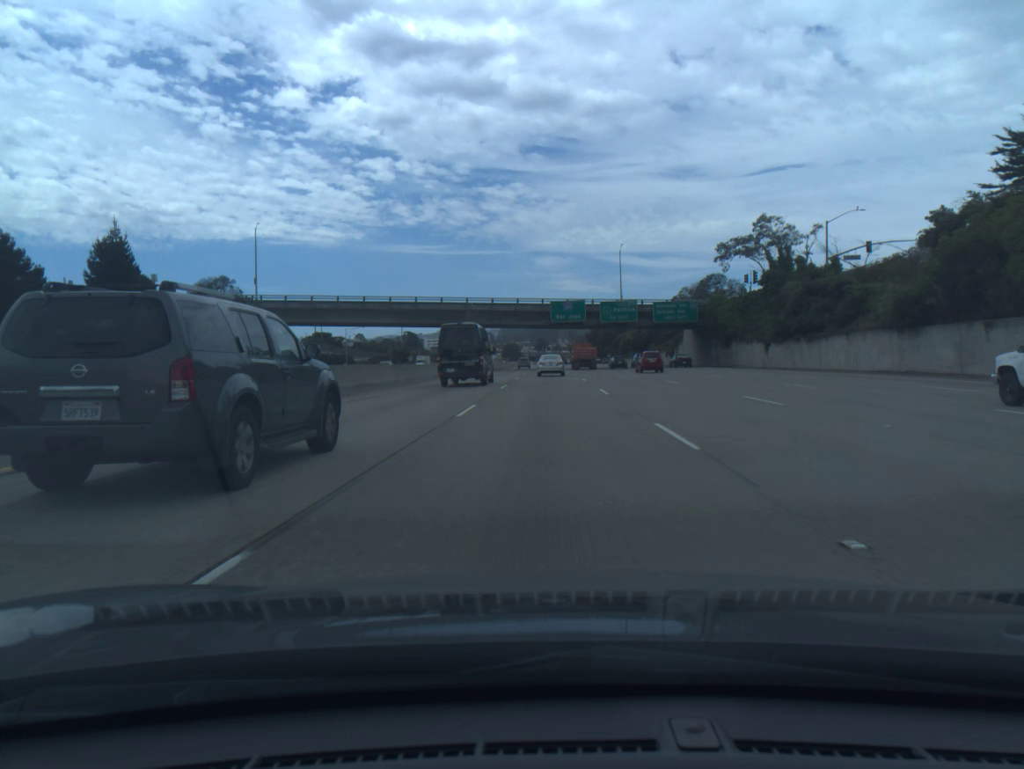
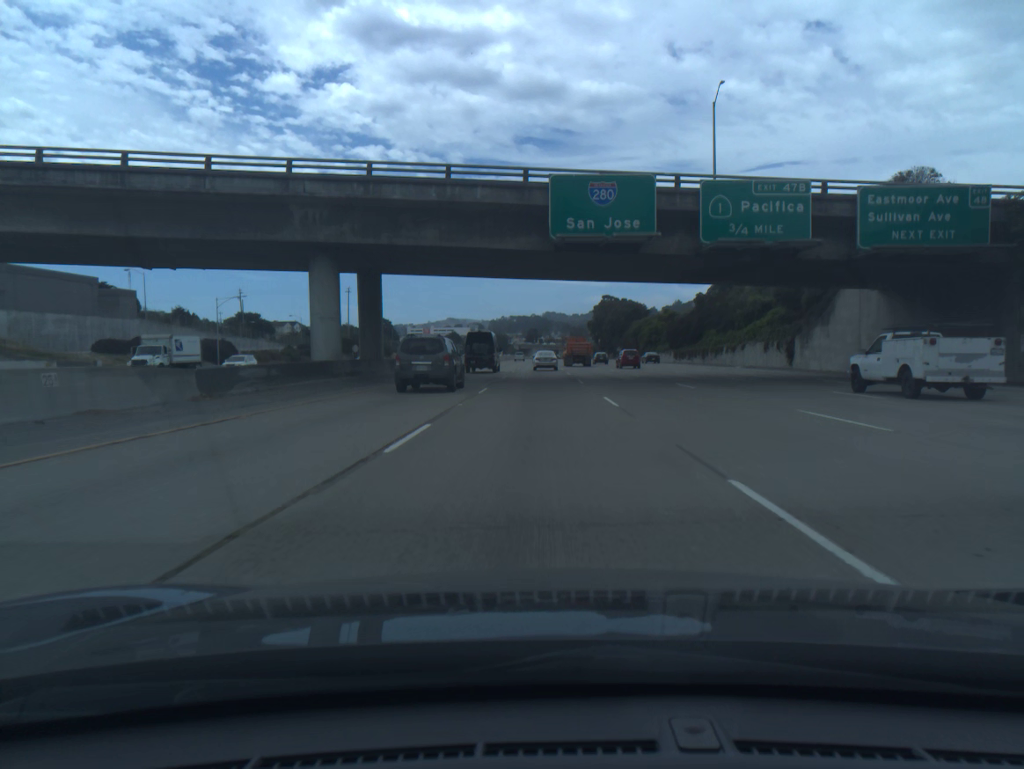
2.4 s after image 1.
(+0.7, +64.8) m; +1°
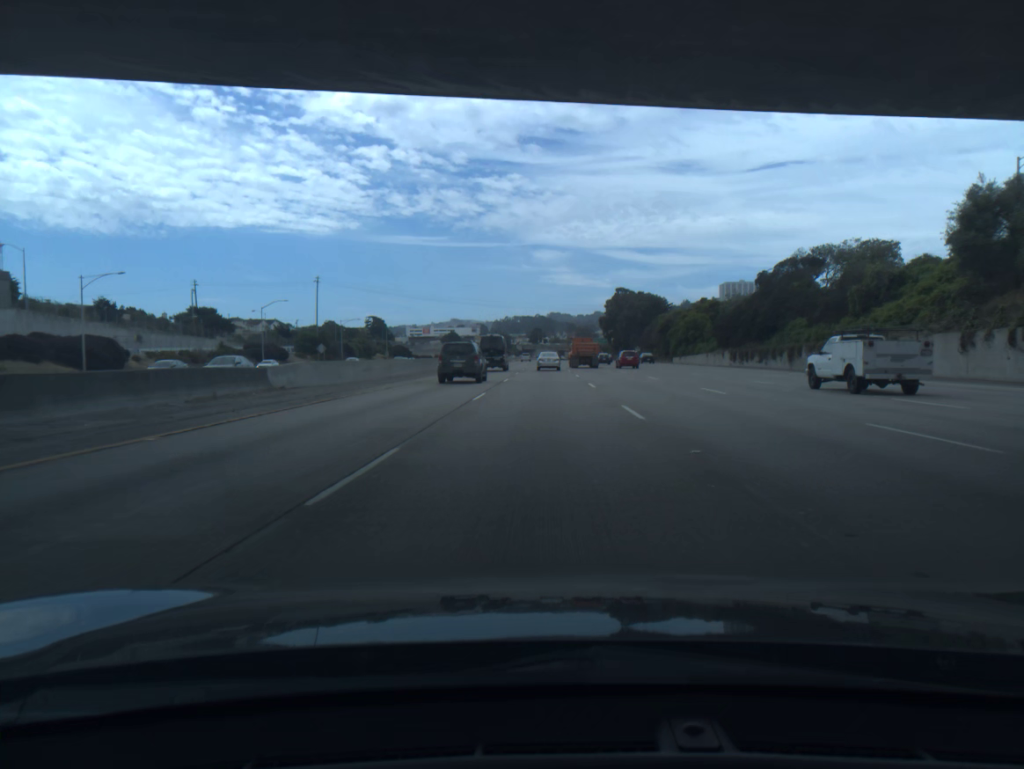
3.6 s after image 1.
(-0.1, +33.0) m; 0°
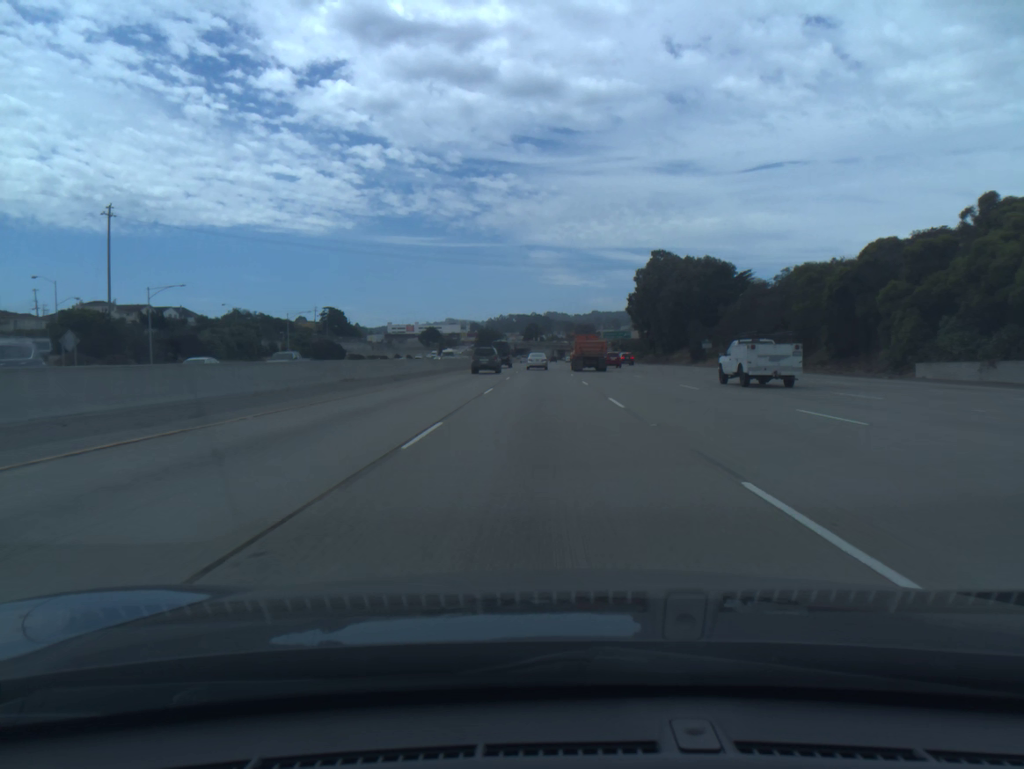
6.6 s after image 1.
(+0.3, +83.8) m; 0°
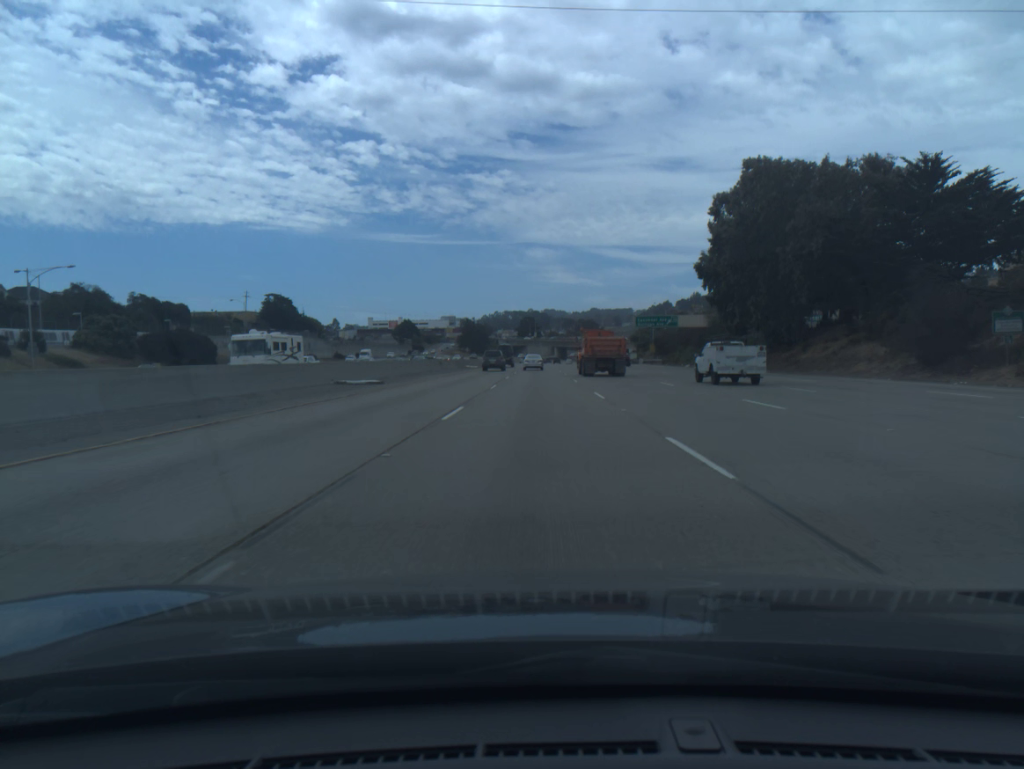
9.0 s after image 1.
(0.0, +68.7) m; 0°
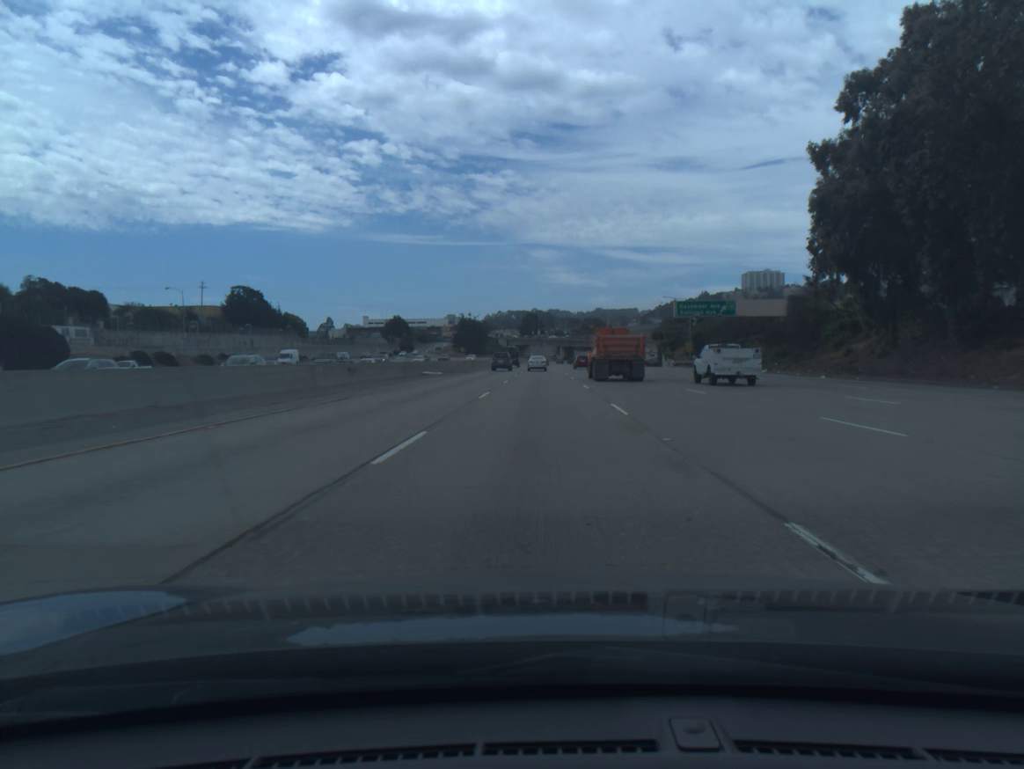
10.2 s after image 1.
(0.0, +35.0) m; 0°
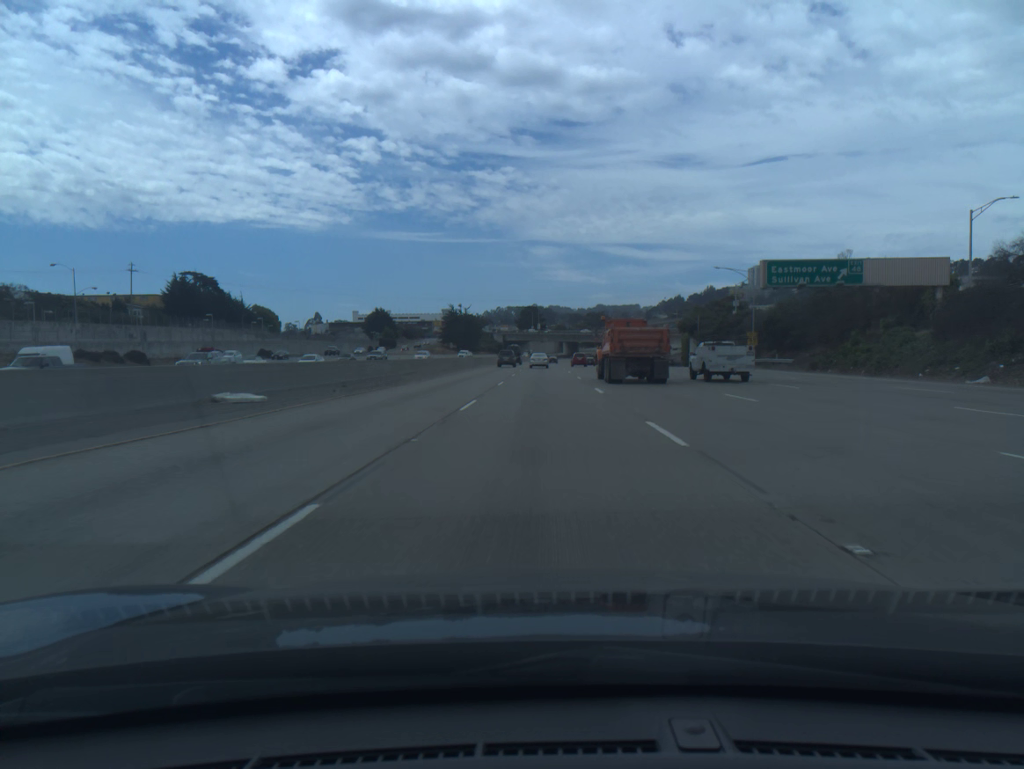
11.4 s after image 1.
(0.0, +35.5) m; 0°
